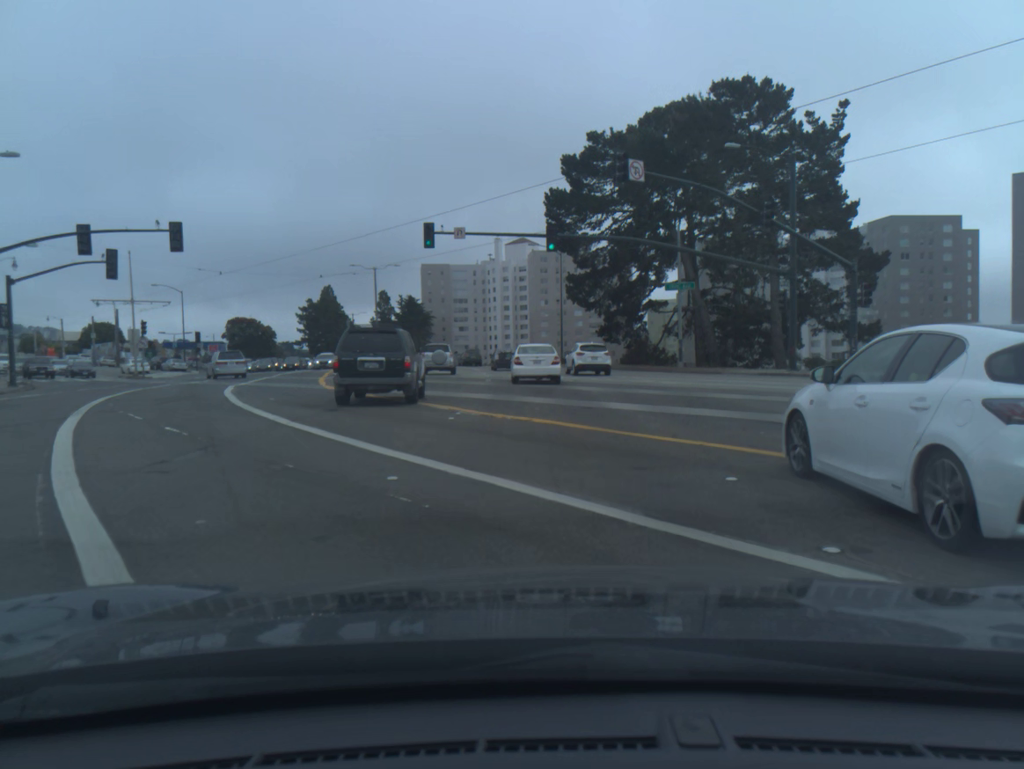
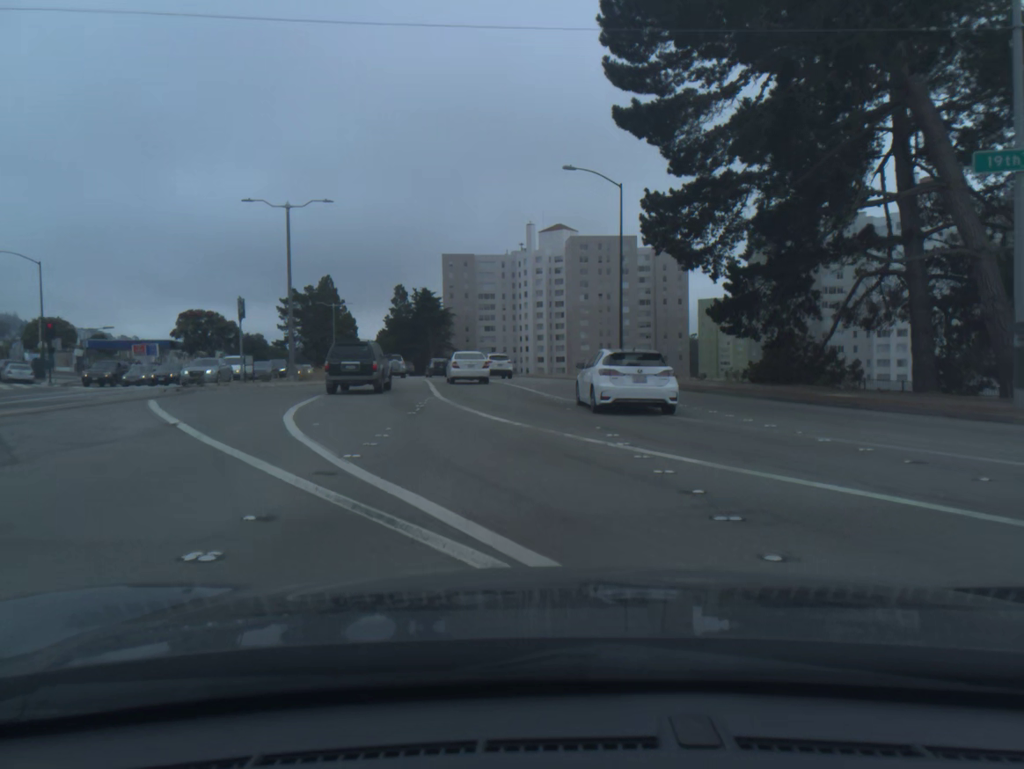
(-0.3, +32.5) m; -3°
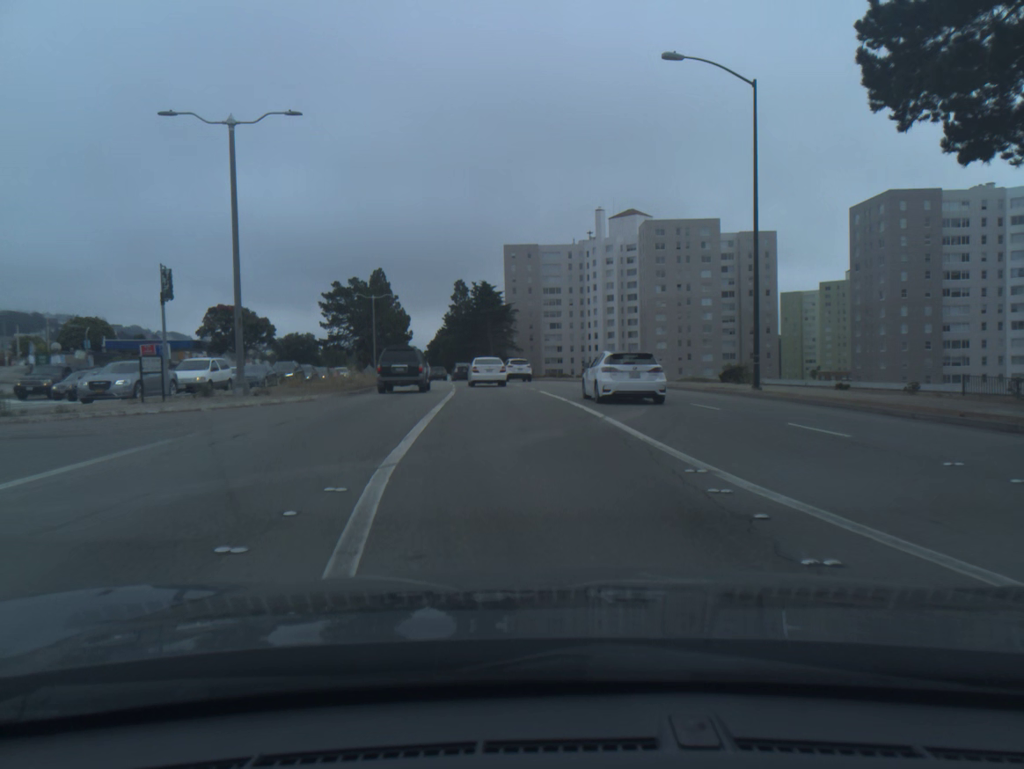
(-0.6, +15.3) m; -5°
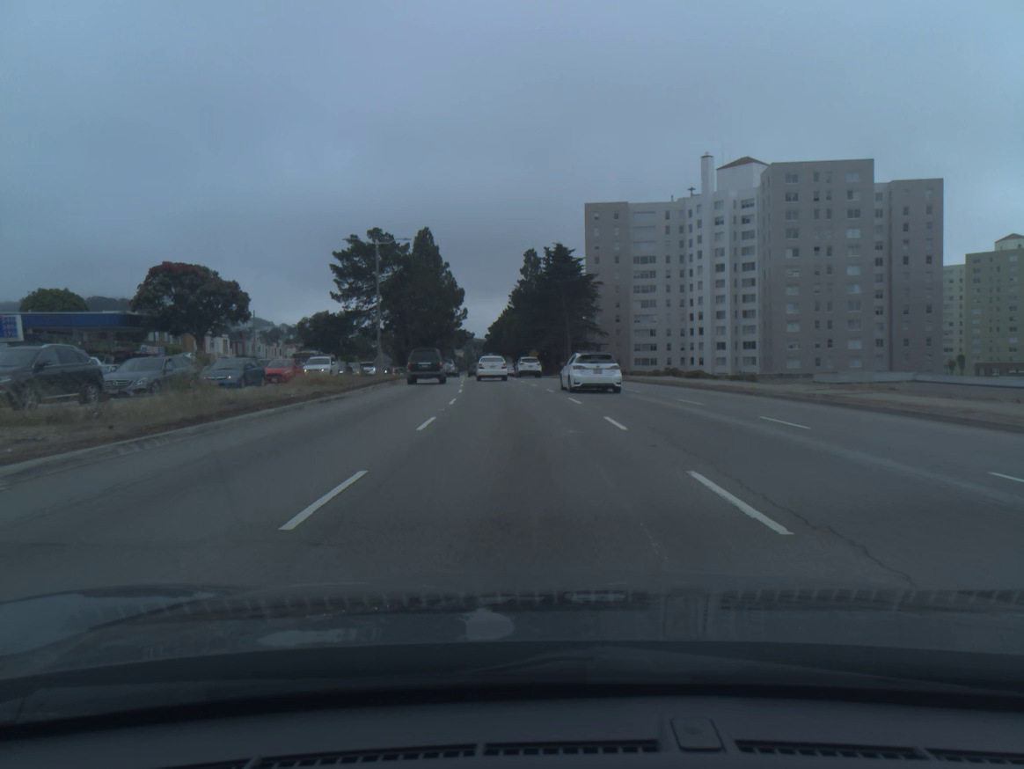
(-1.8, +34.0) m; -5°
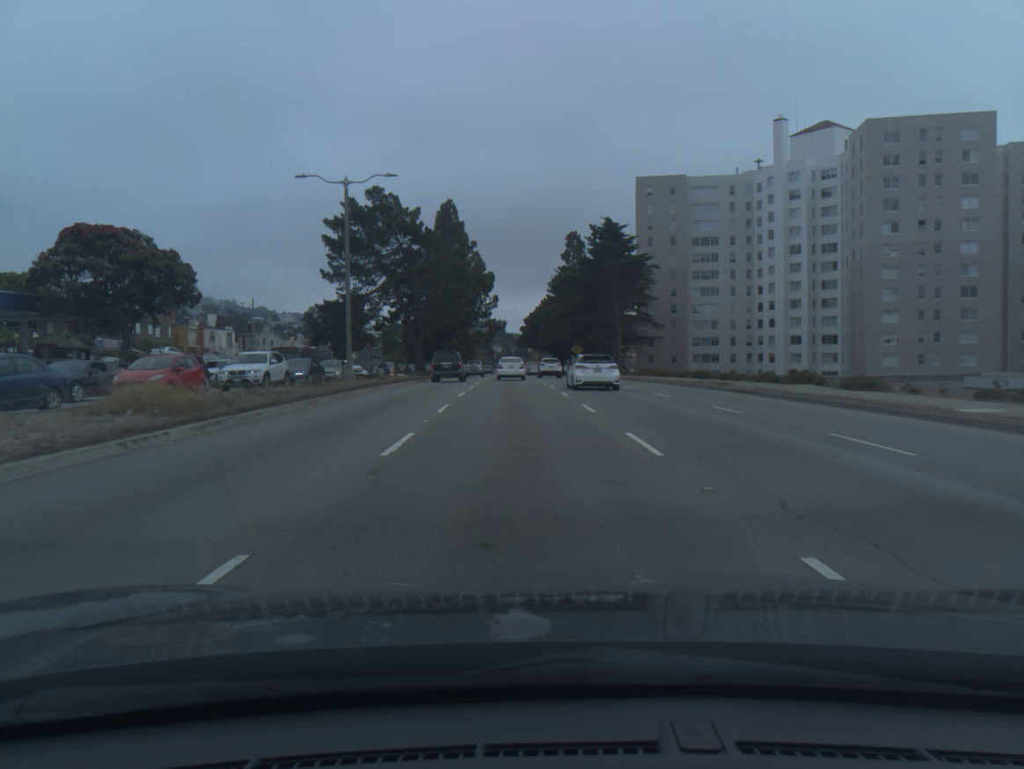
(-0.5, +18.3) m; -3°
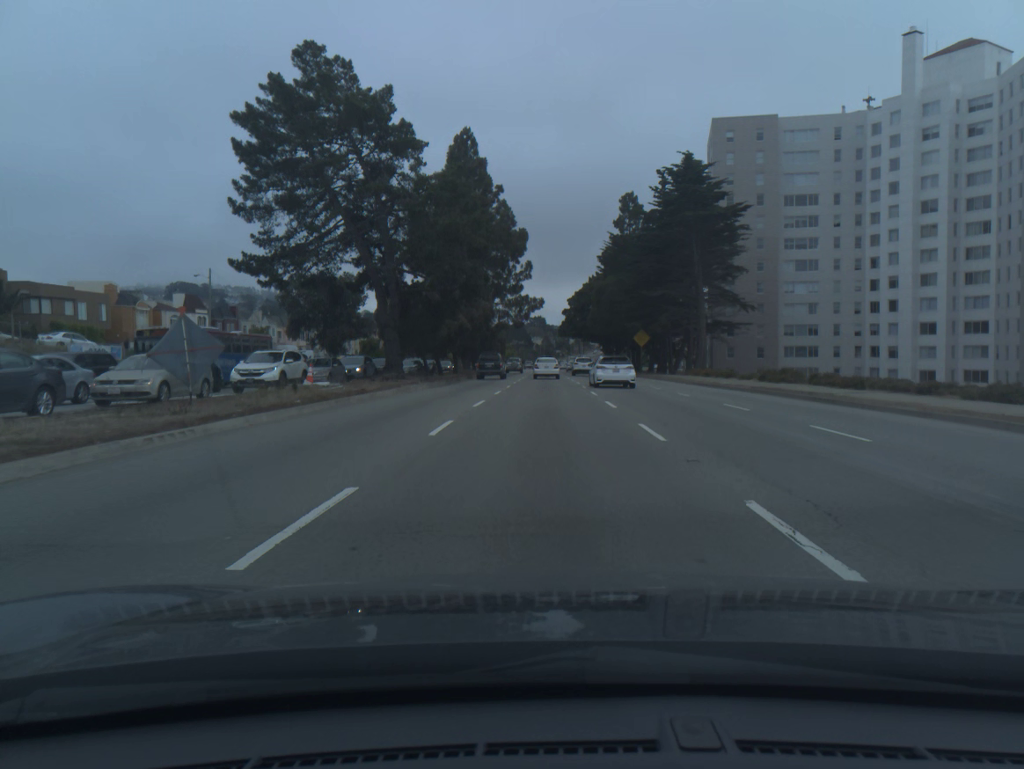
(-0.8, +27.6) m; -3°
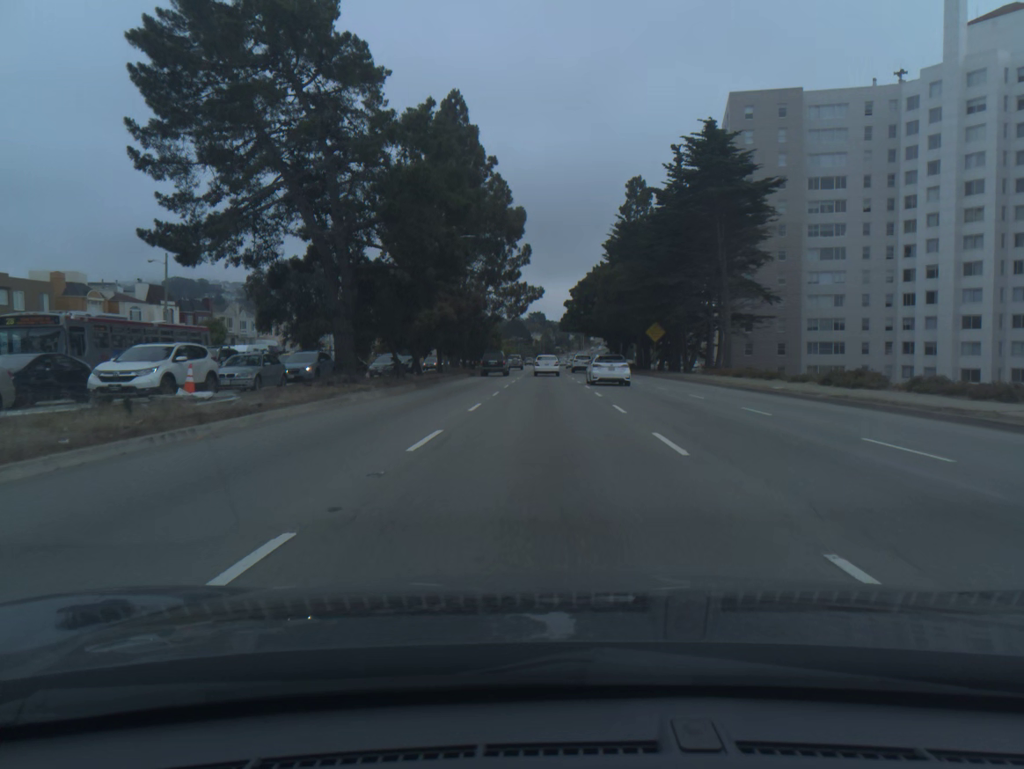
(0.0, +9.2) m; 0°
